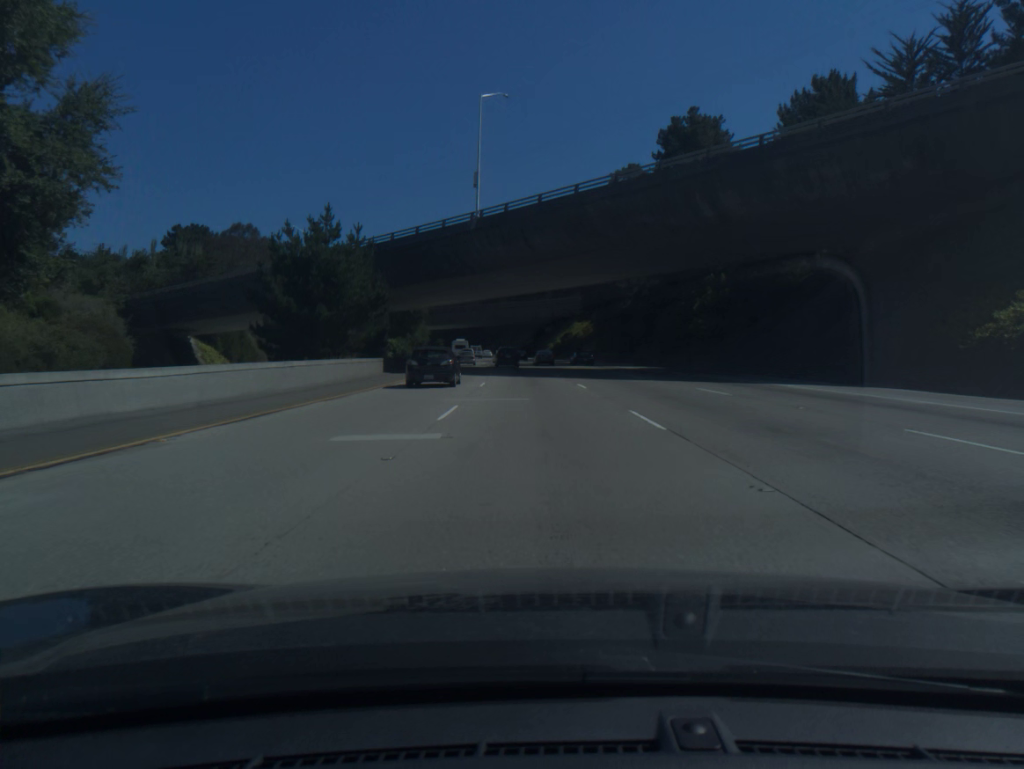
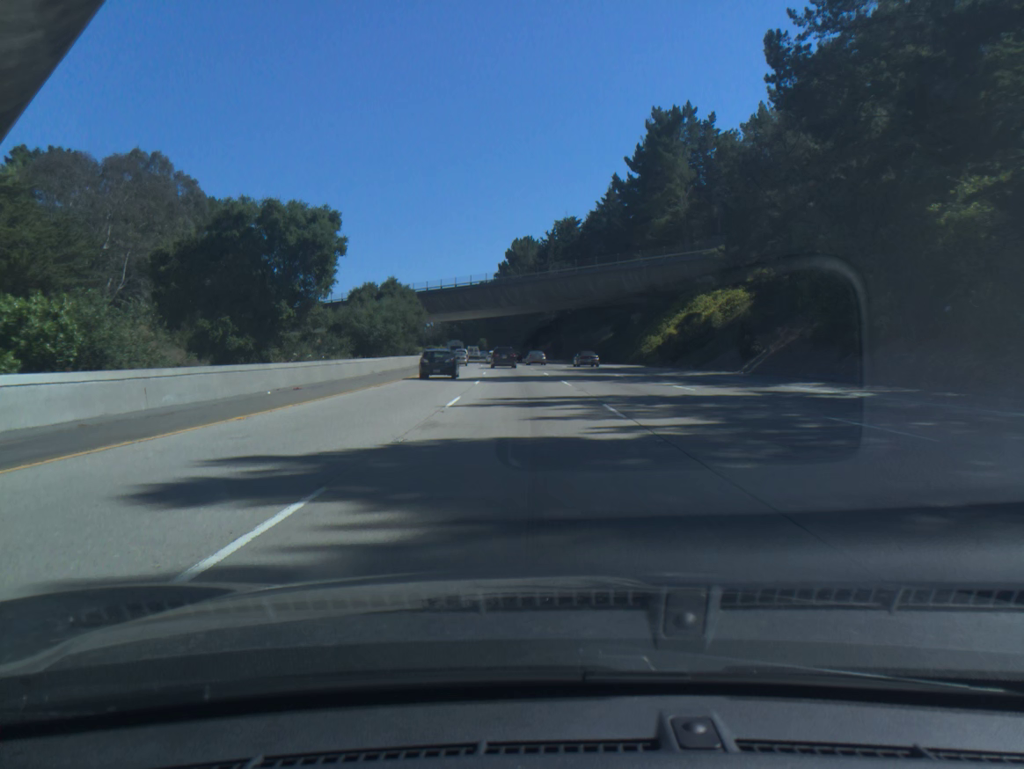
(-2.6, +69.7) m; -4°
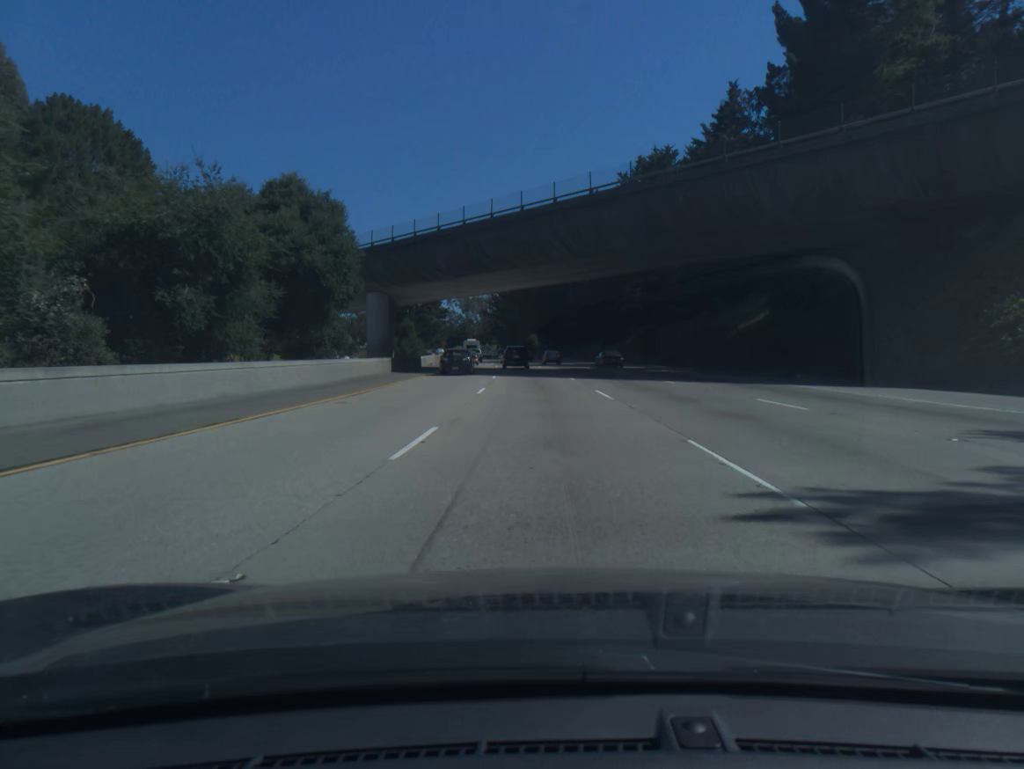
(-2.0, +52.2) m; -4°
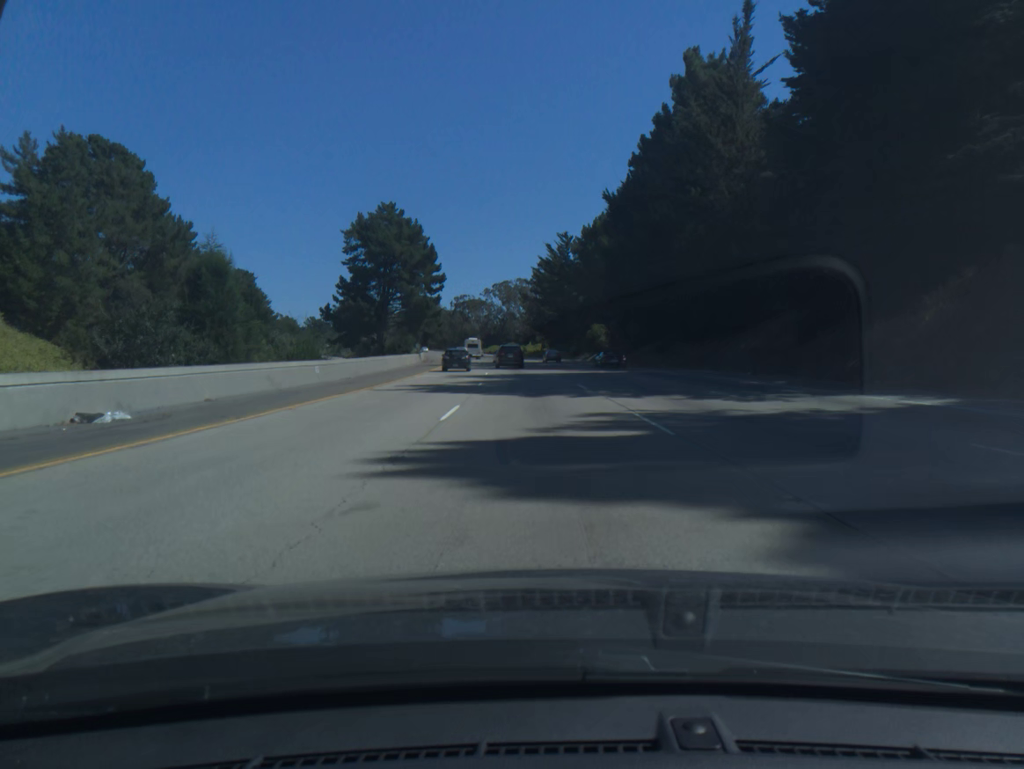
(-2.3, +67.9) m; -4°
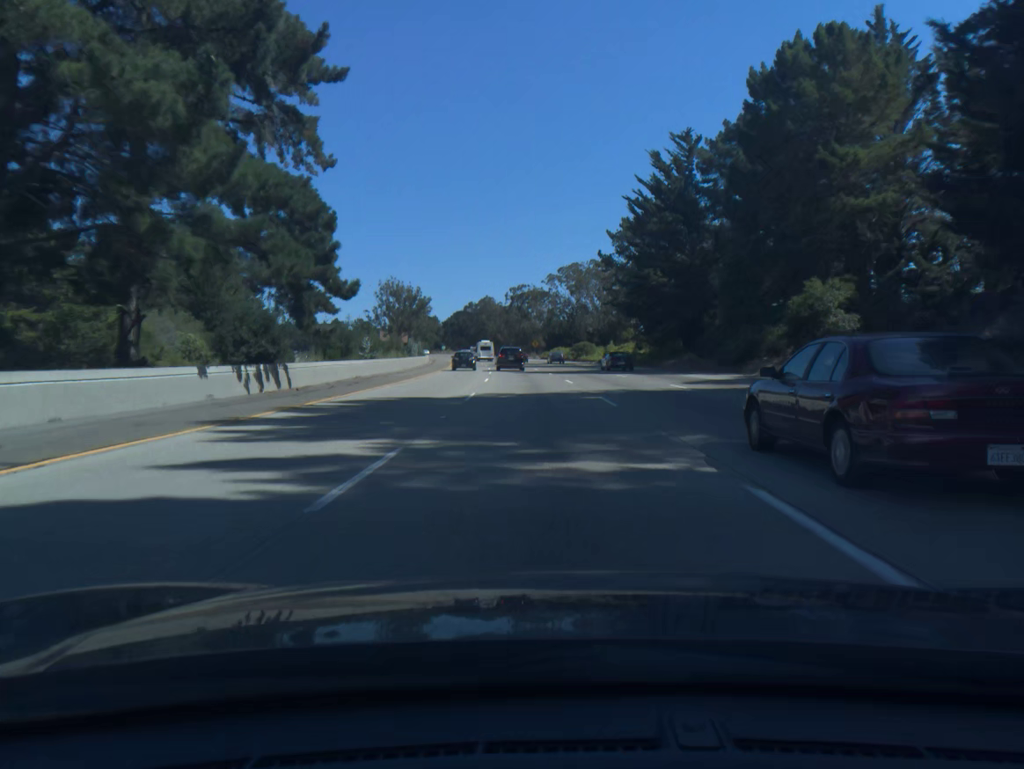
(-2.8, +66.6) m; -5°
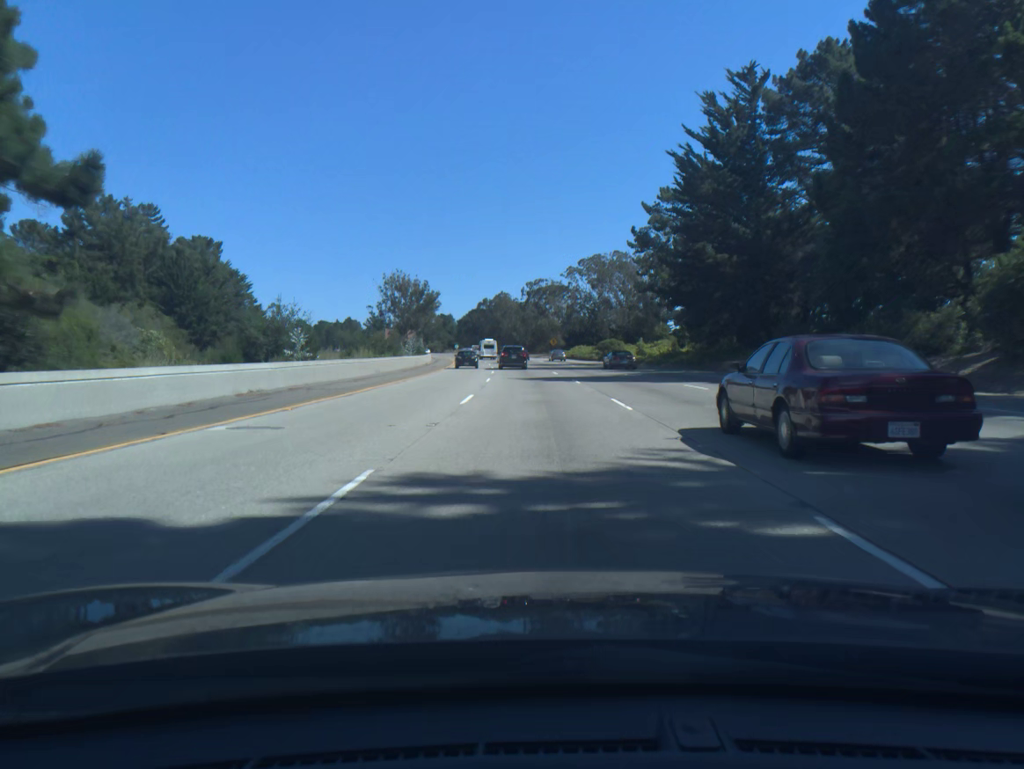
(-0.2, +16.7) m; -1°
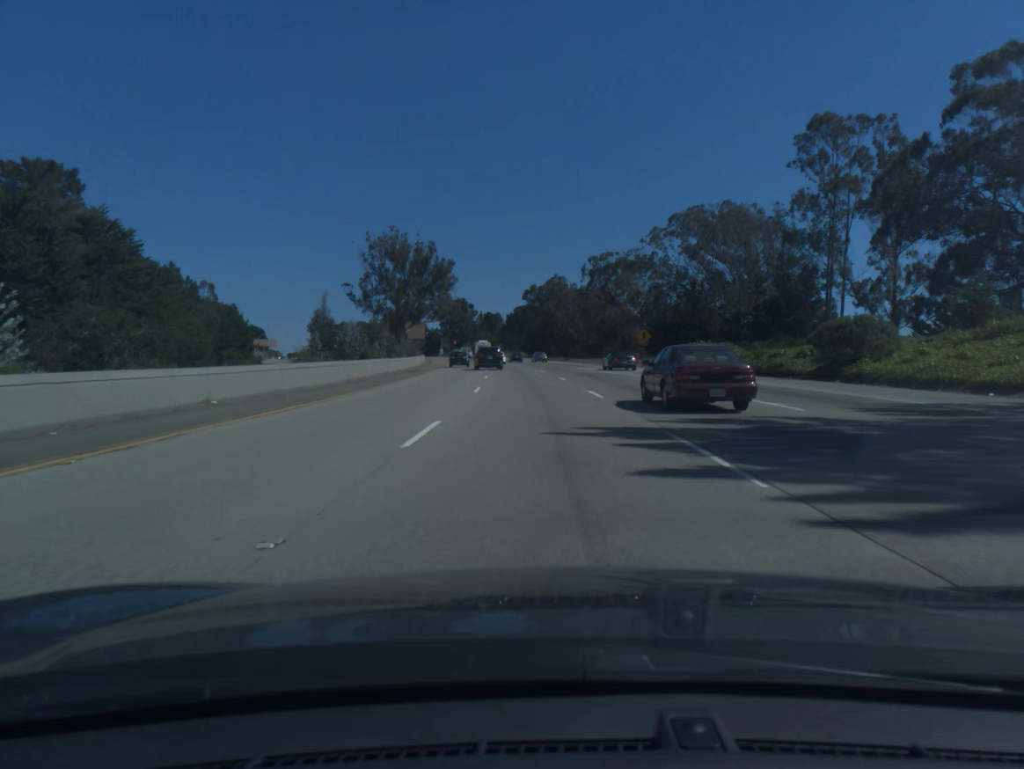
(-2.5, +66.6) m; -4°
